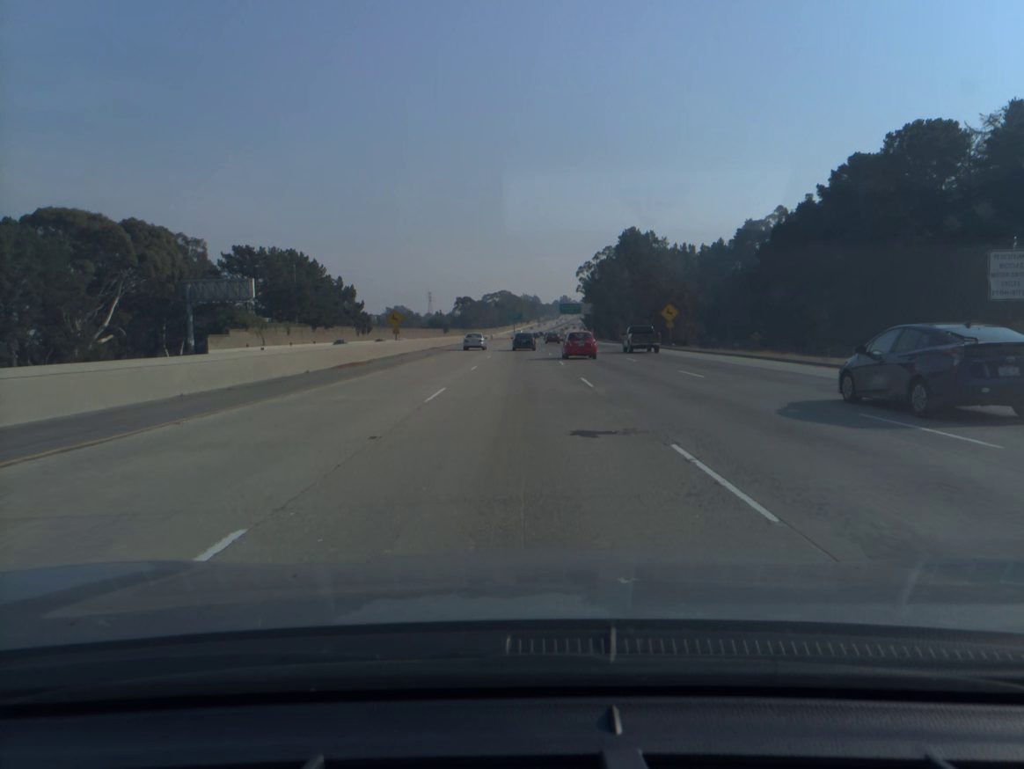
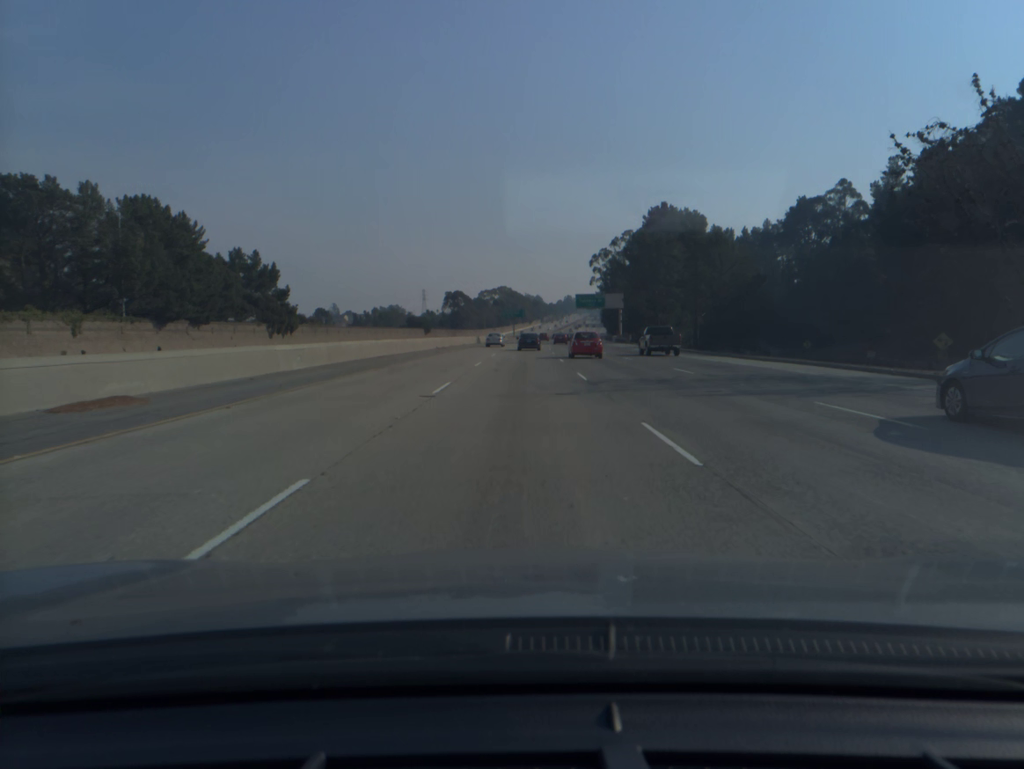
(0.0, +56.2) m; 0°
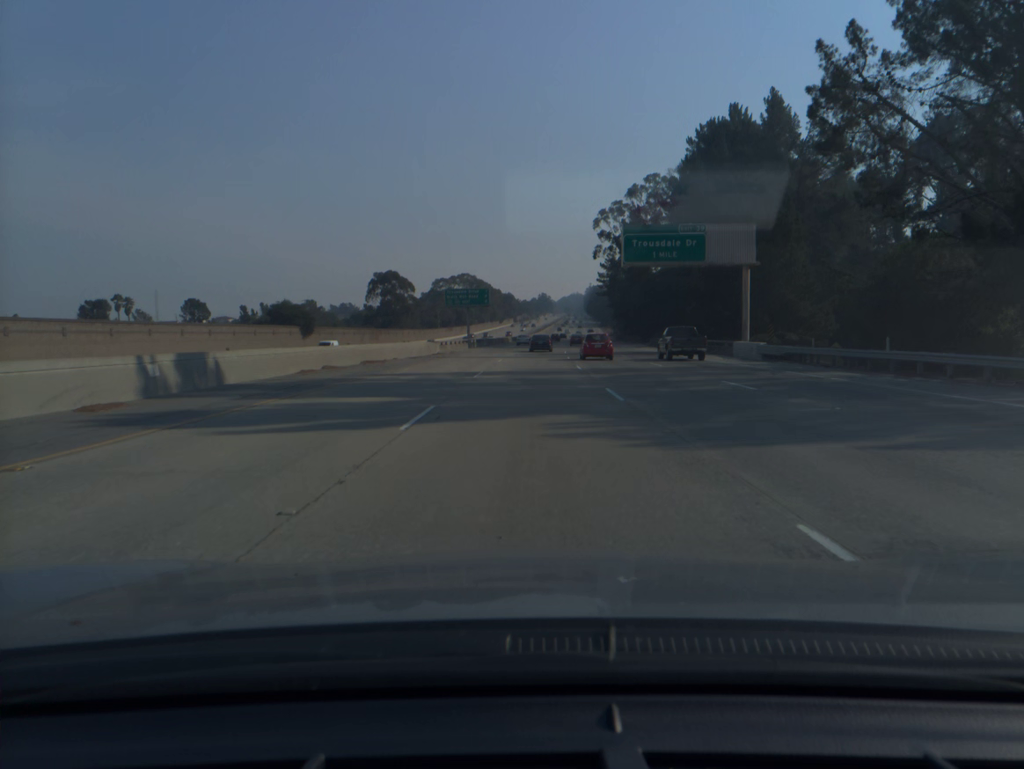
(+1.1, +93.6) m; +2°
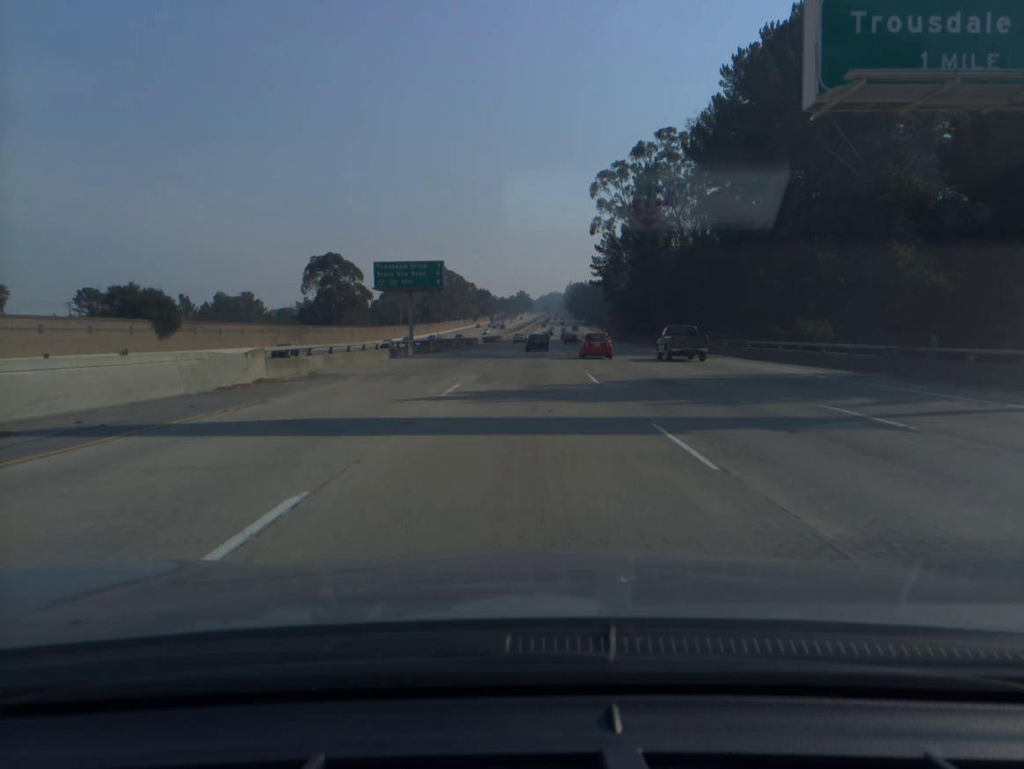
(+0.5, +37.6) m; +2°
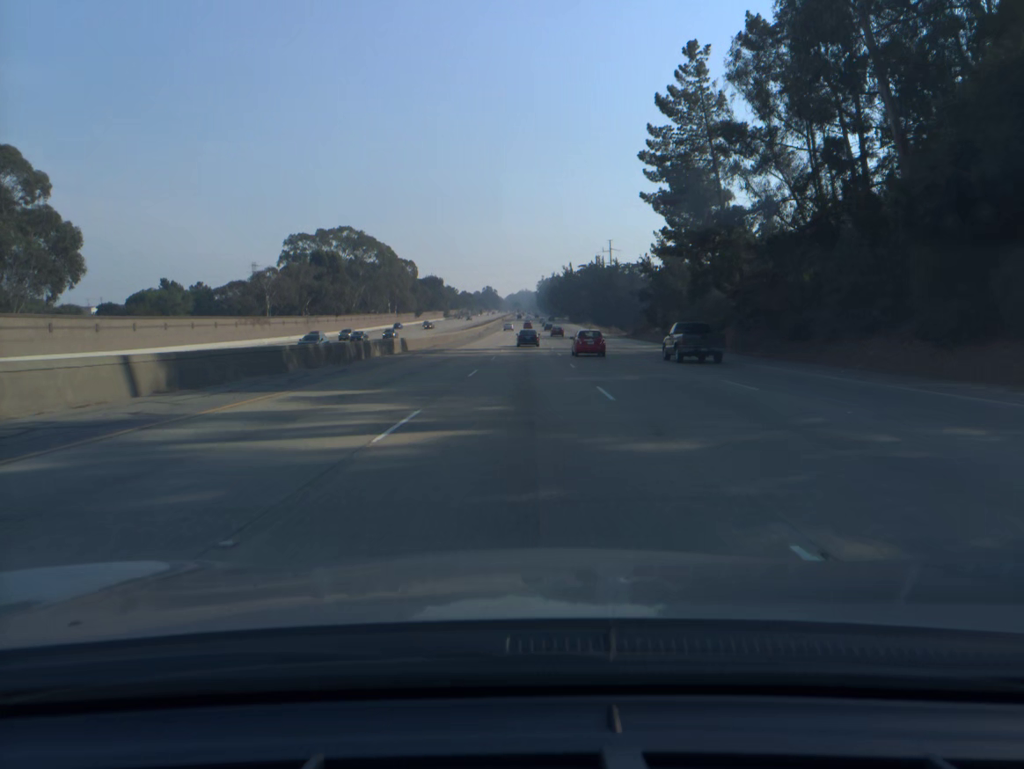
(+2.1, +94.3) m; +2°
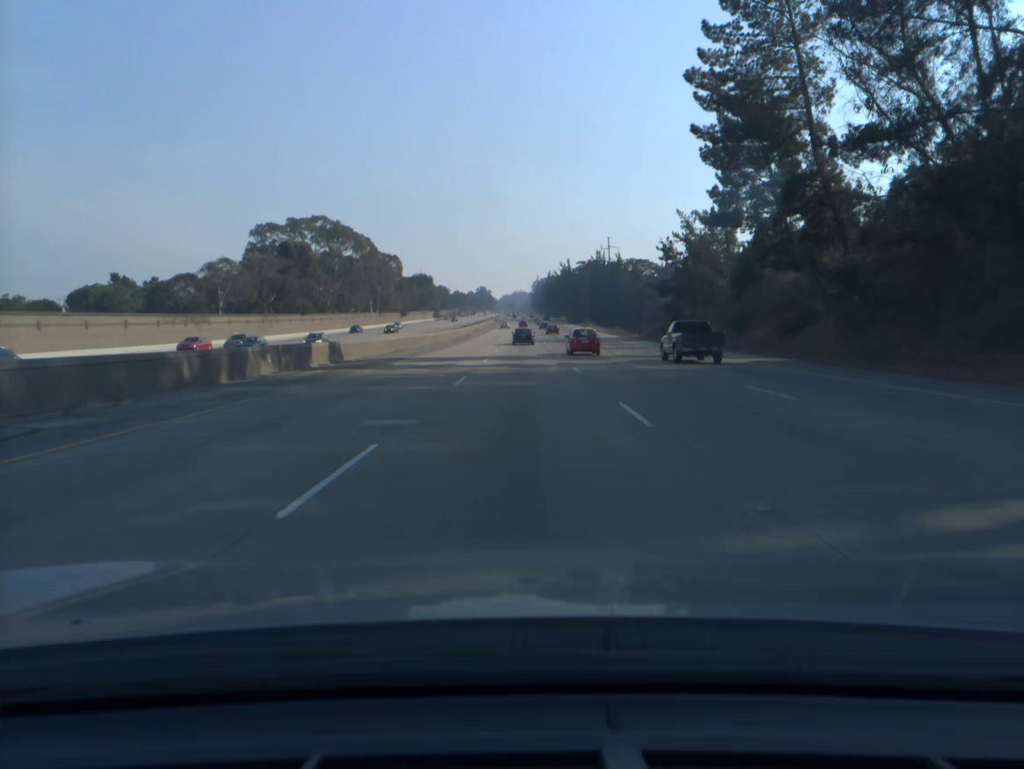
(+0.1, +18.9) m; 0°
